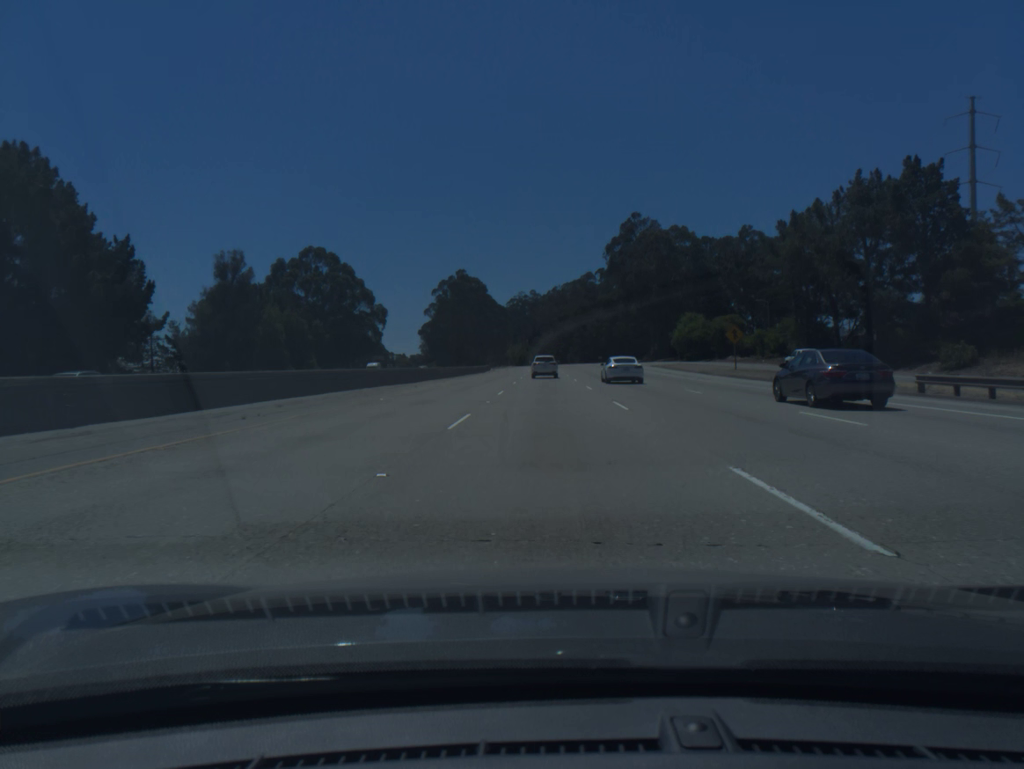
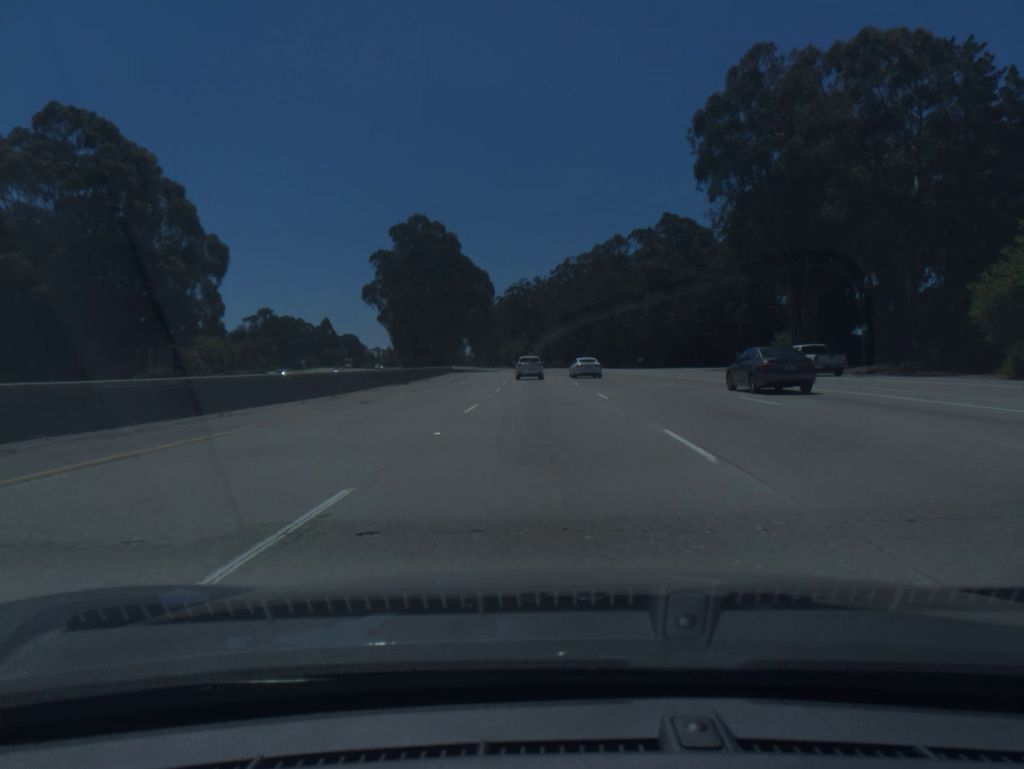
(+0.2, +82.9) m; 0°
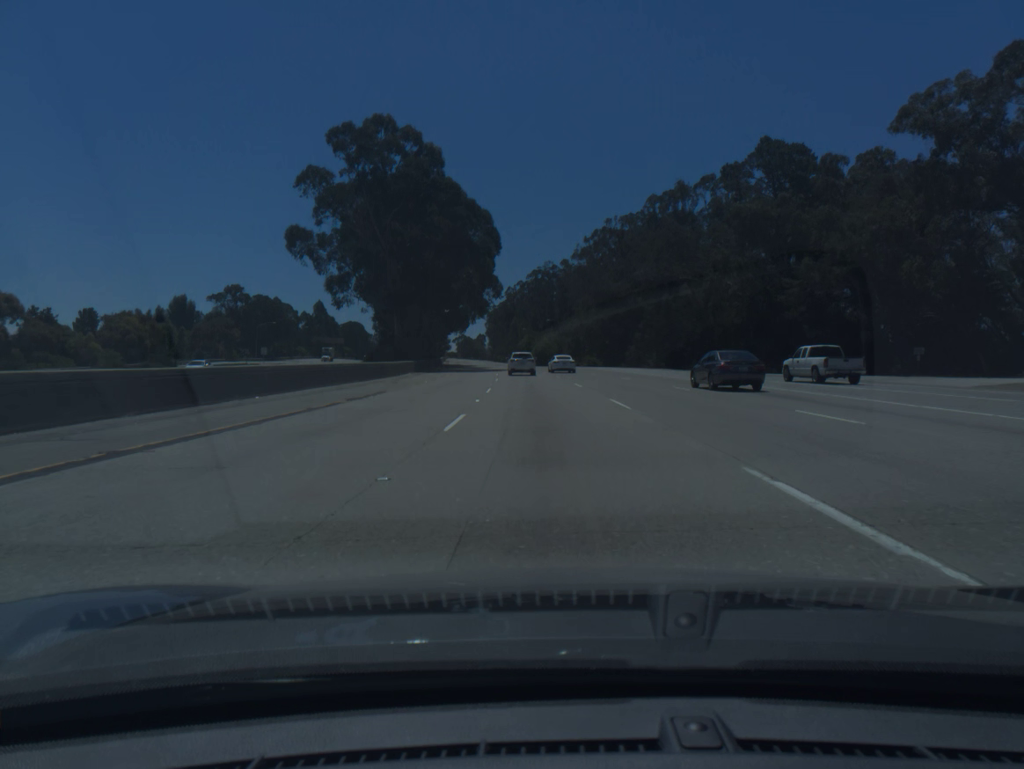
(-0.7, +48.9) m; -2°
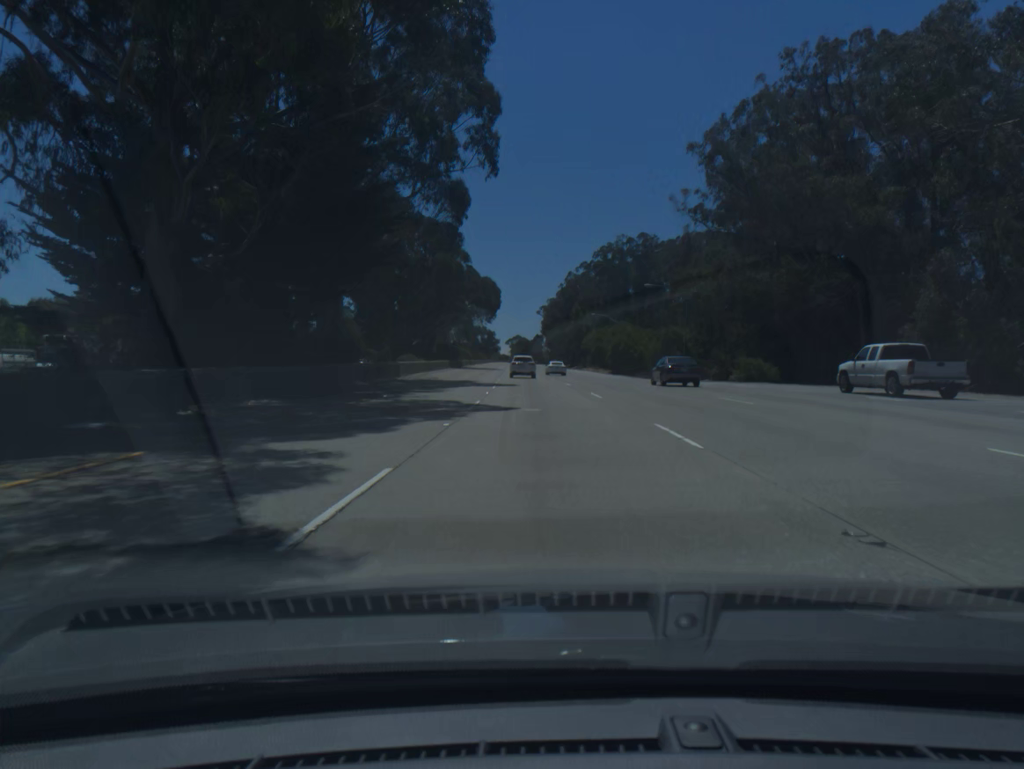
(-2.8, +80.7) m; -4°
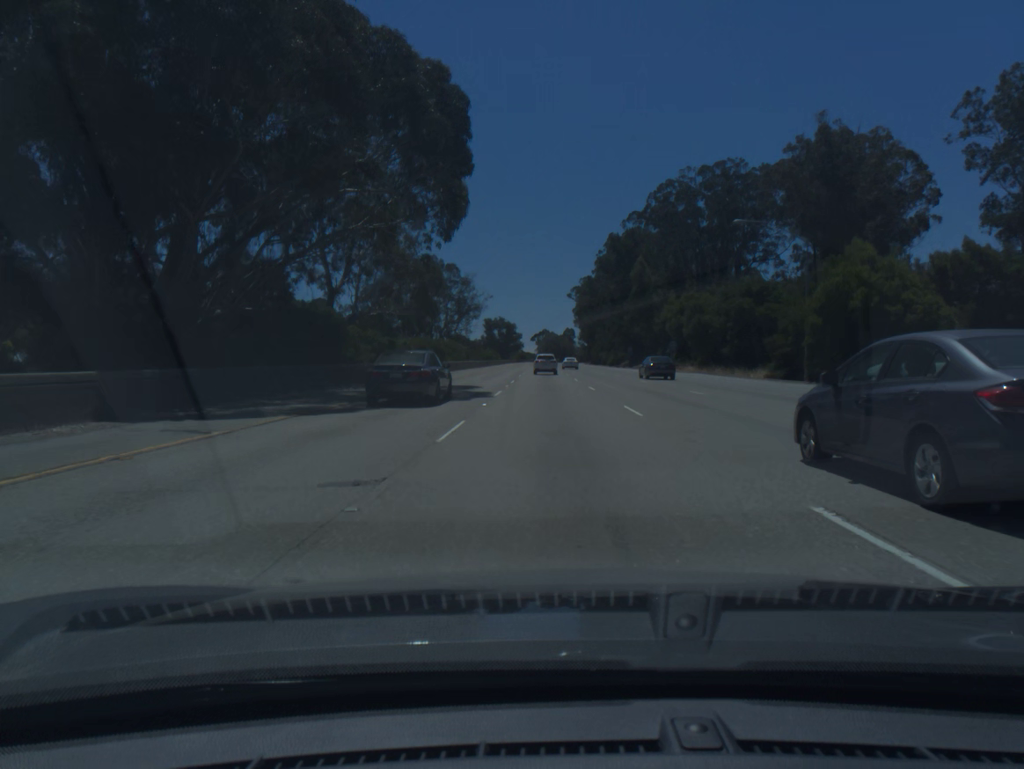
(-2.2, +80.9) m; -2°
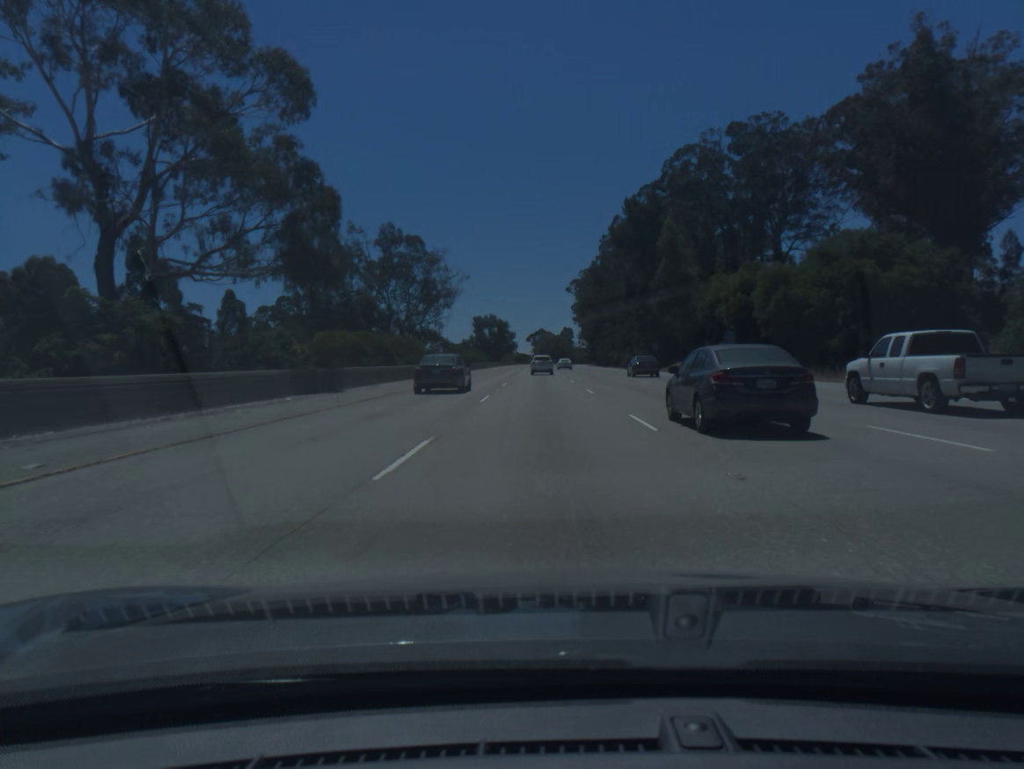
(+0.1, +32.7) m; 0°
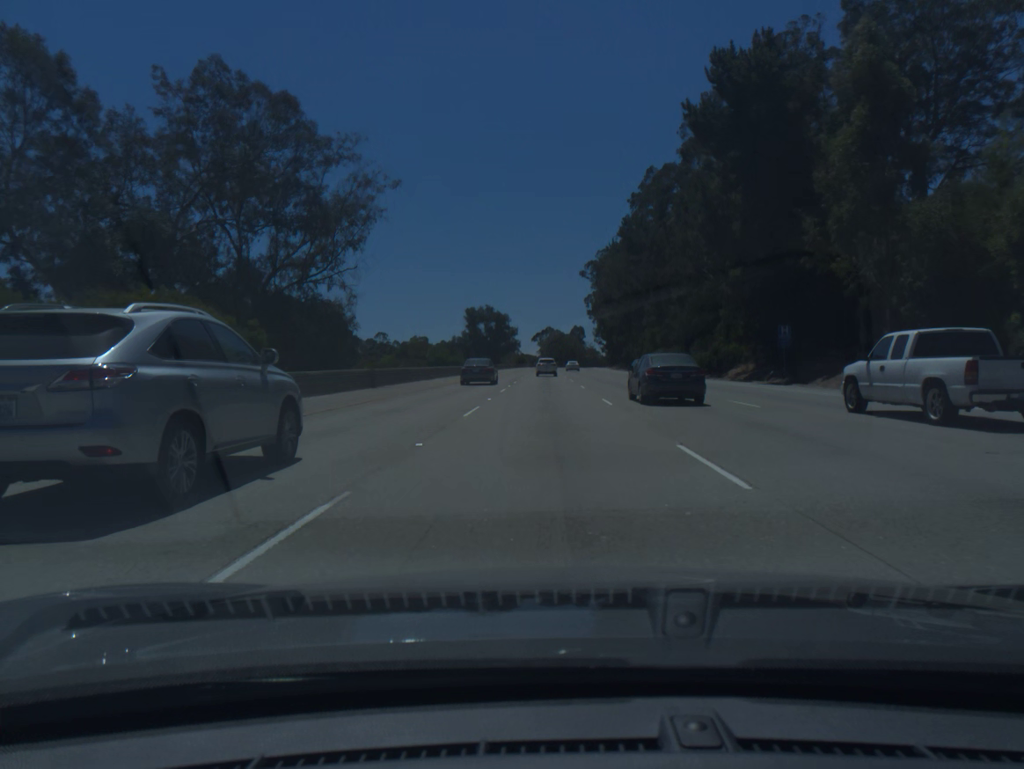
(-0.2, +49.7) m; 0°
